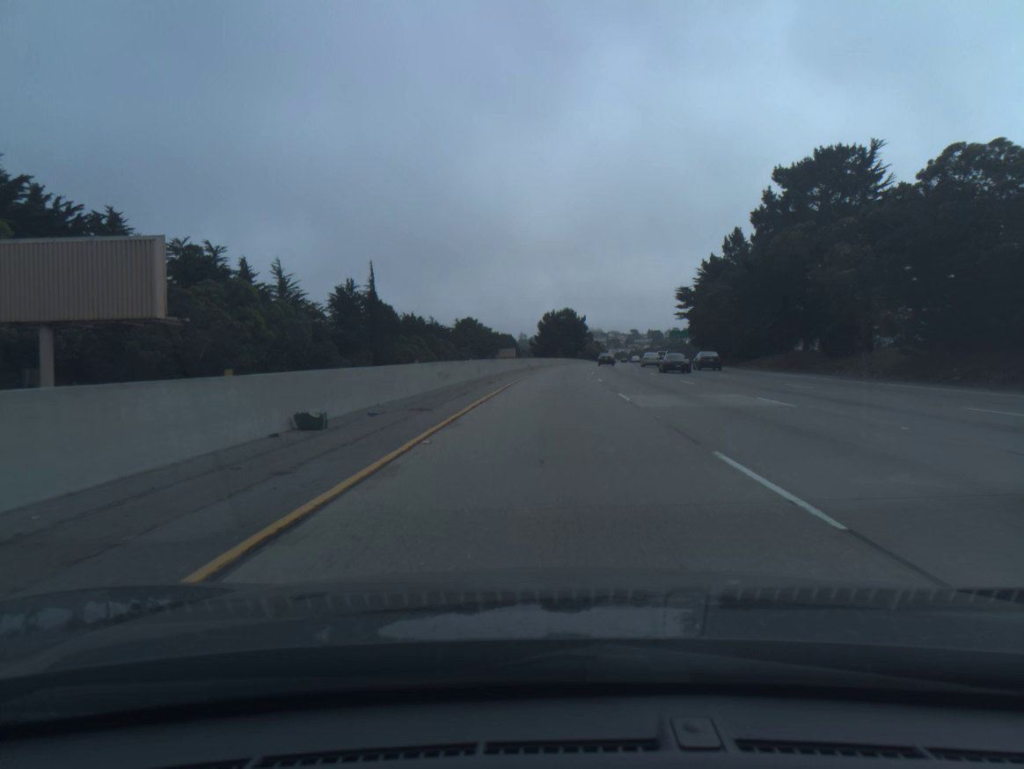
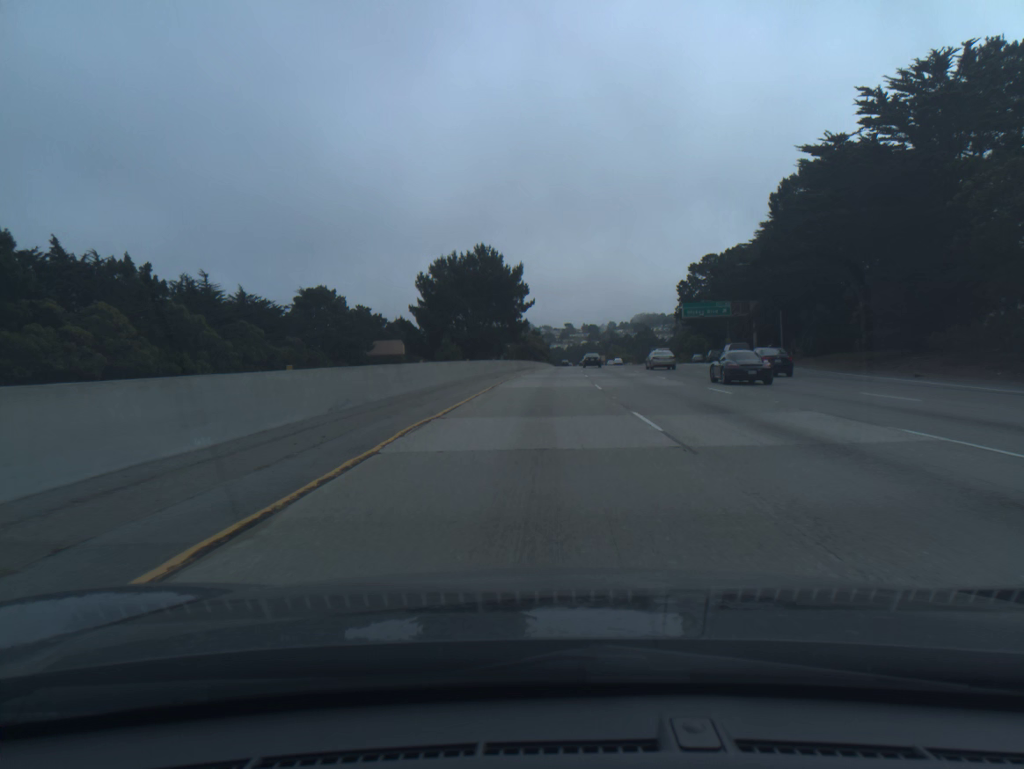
(+4.7, +97.9) m; +5°
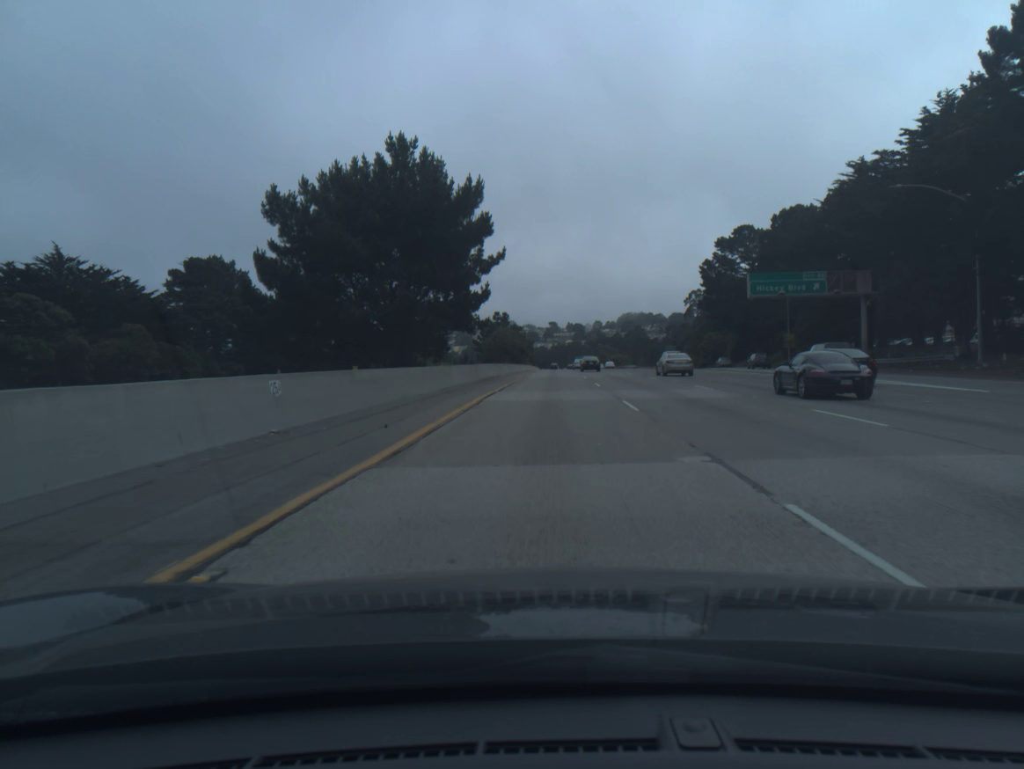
(+0.4, +39.4) m; +1°
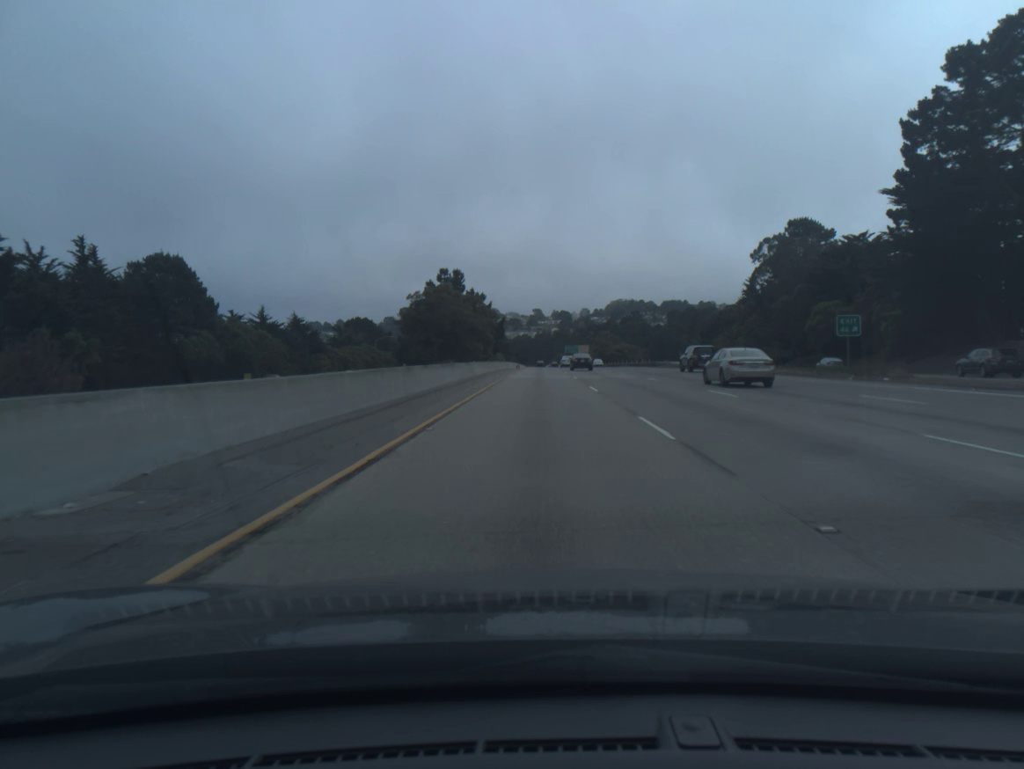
(+1.3, +78.9) m; +1°
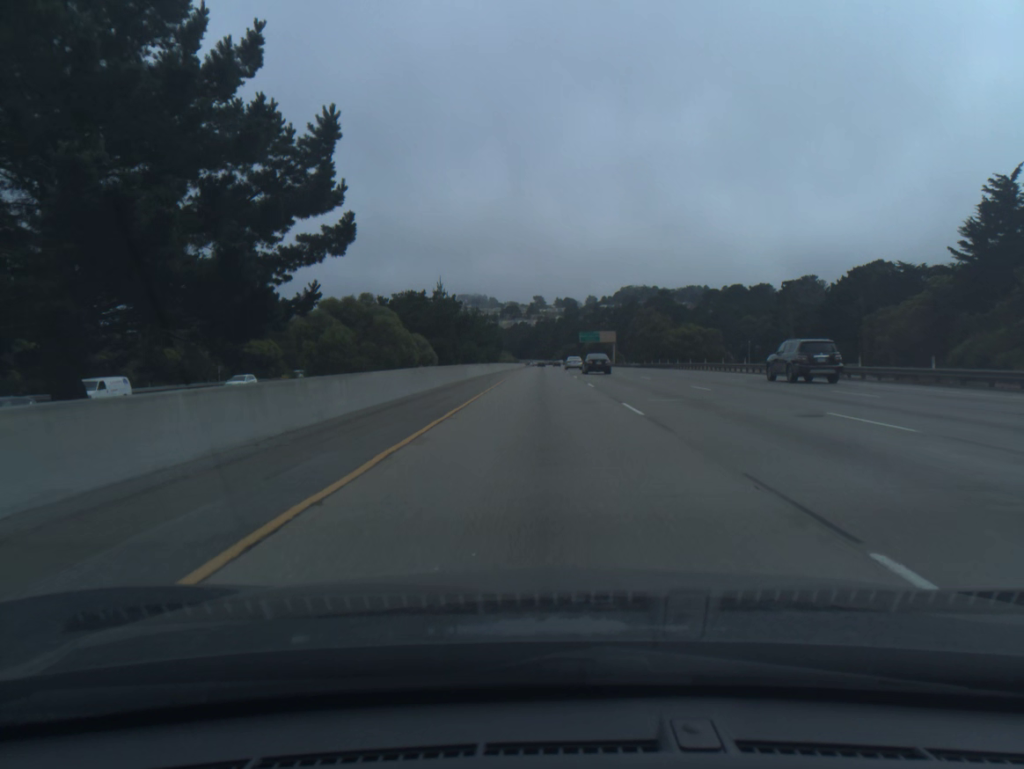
(-0.3, +98.8) m; 0°
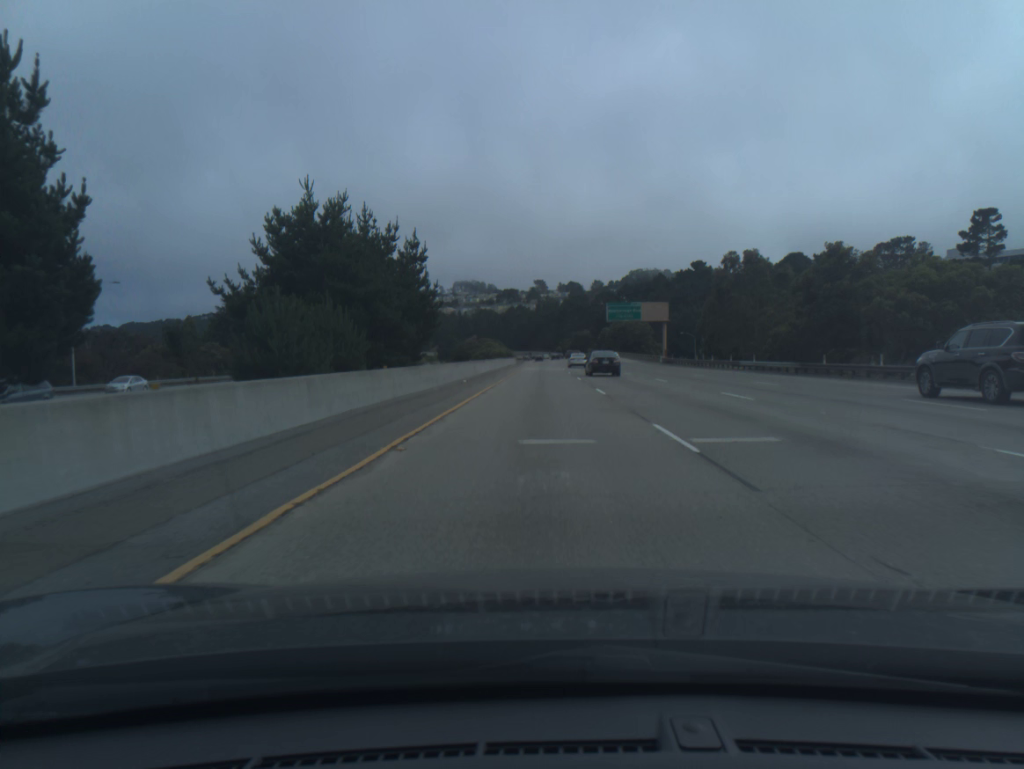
(+0.1, +79.0) m; 0°
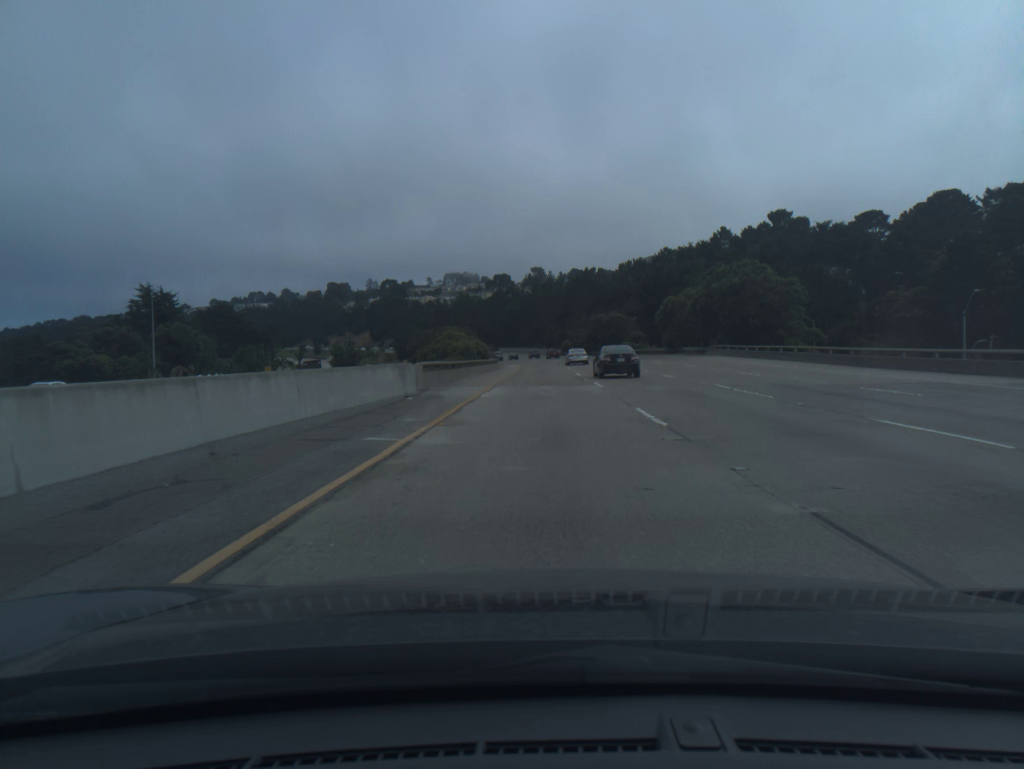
(-0.1, +99.0) m; 0°
